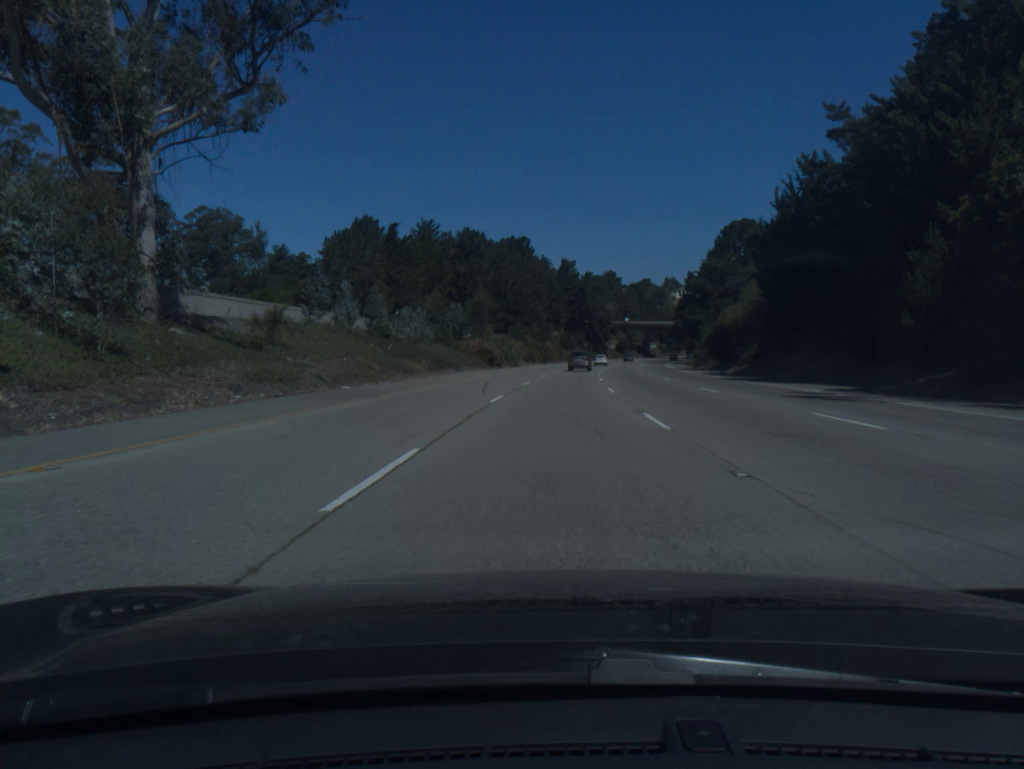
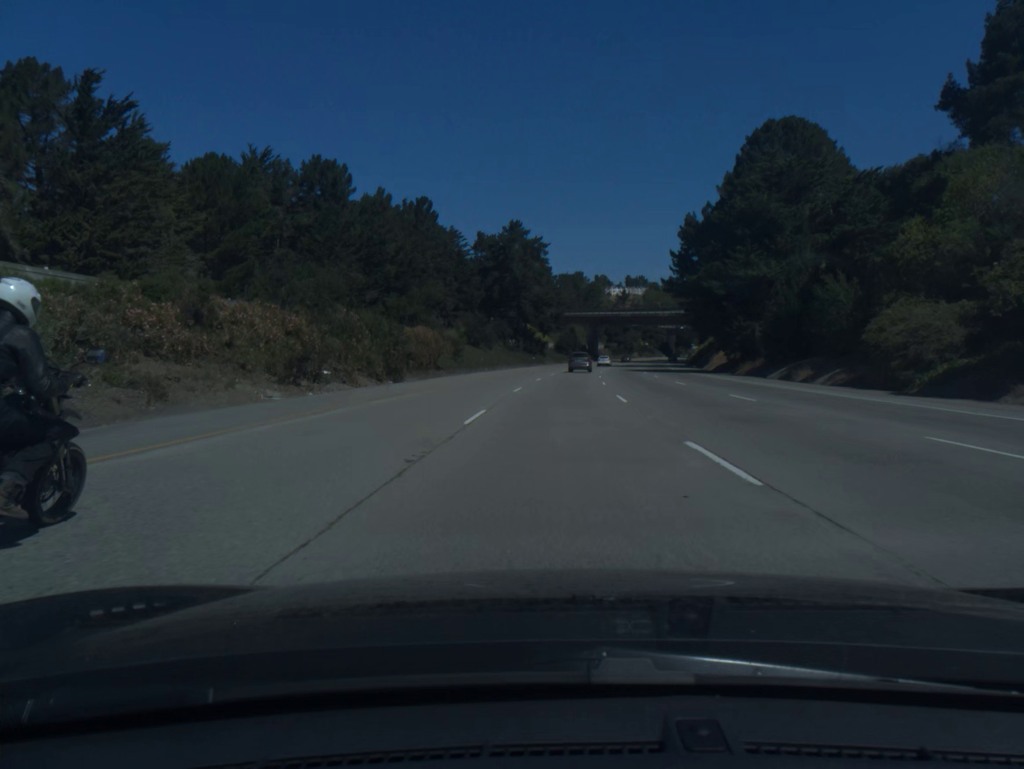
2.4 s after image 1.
(+3.7, +78.7) m; +5°
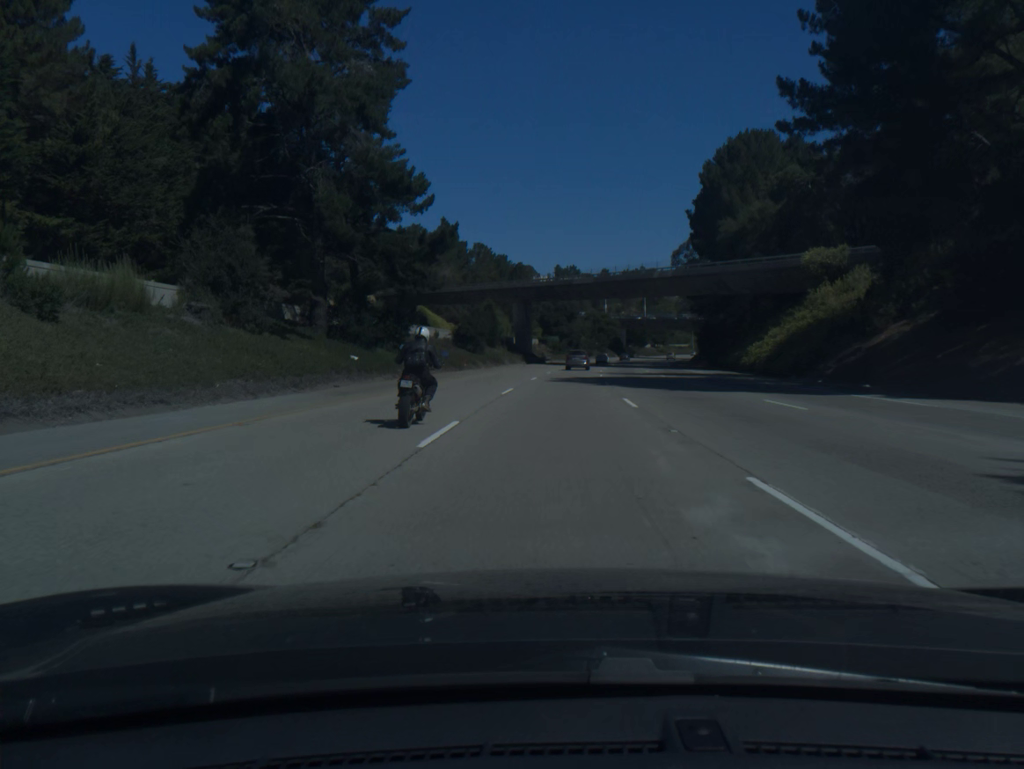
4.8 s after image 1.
(+3.6, +76.9) m; +5°
